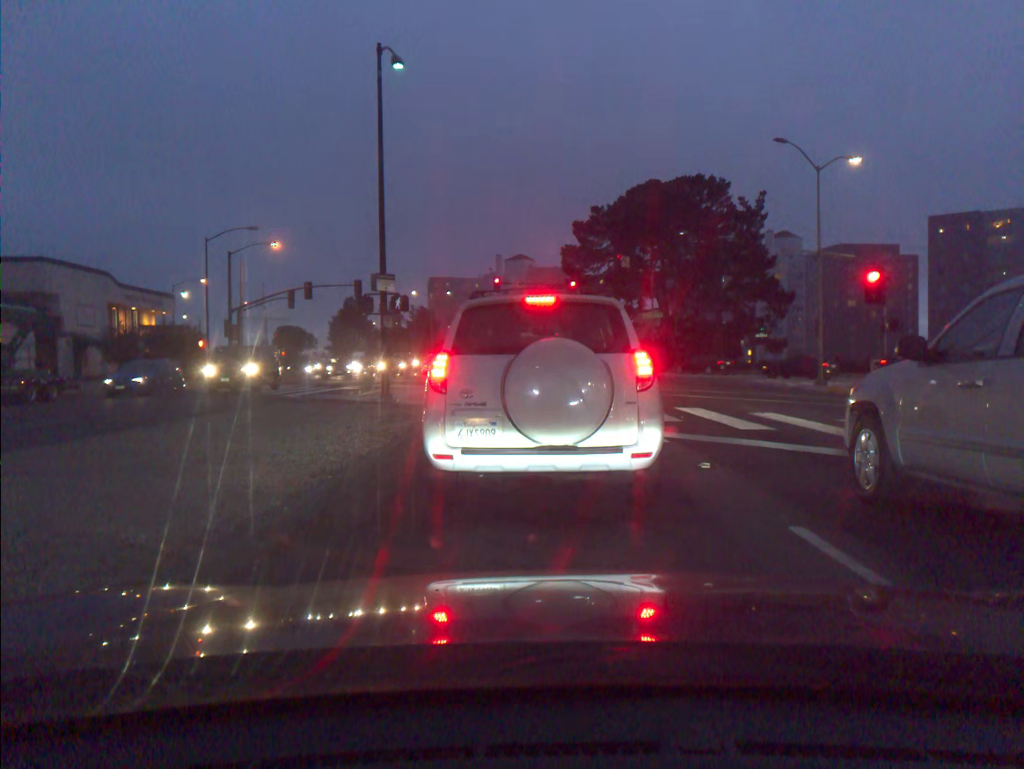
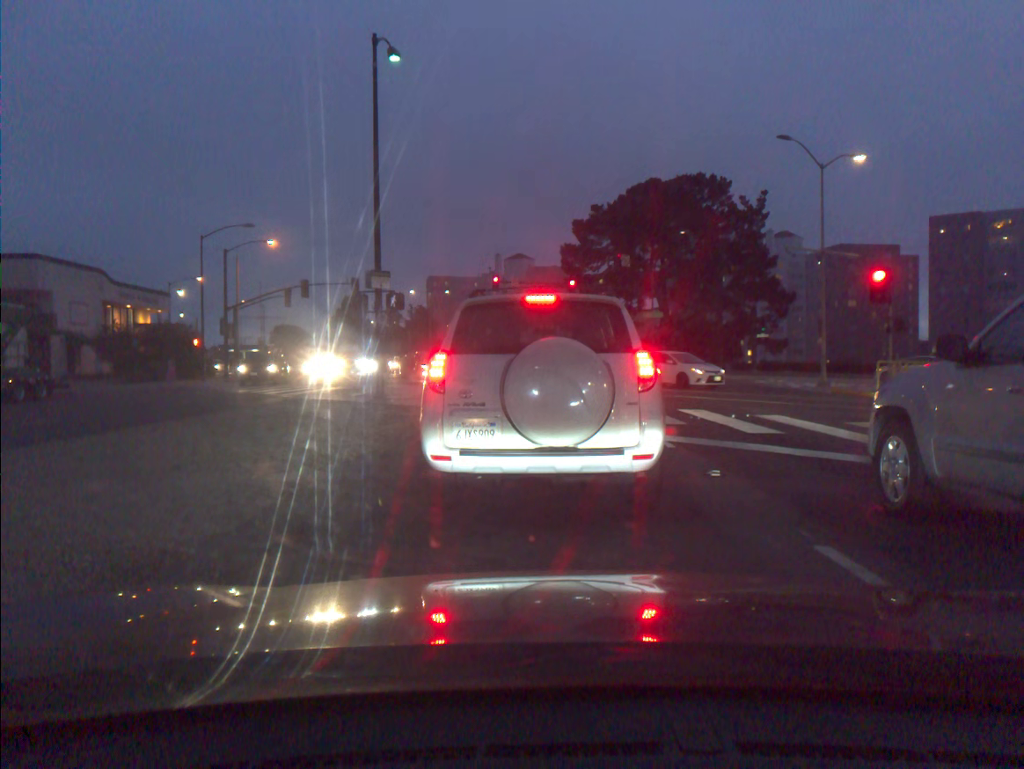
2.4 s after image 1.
(0.0, +0.5) m; 0°
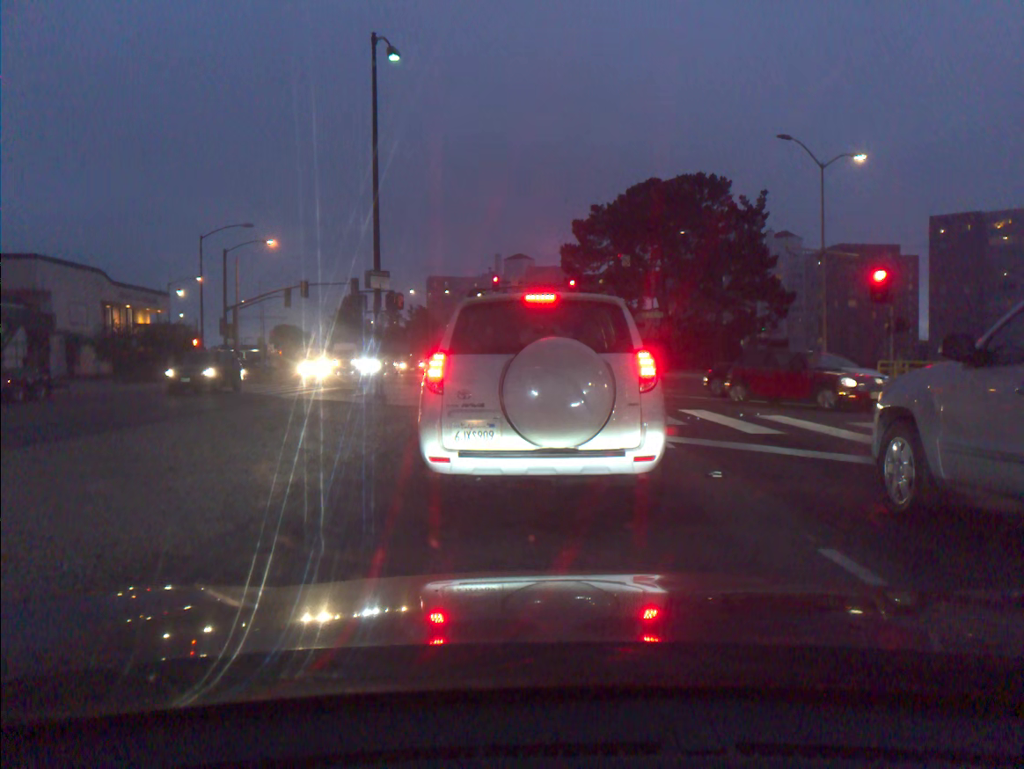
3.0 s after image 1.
(0.0, +0.1) m; 0°
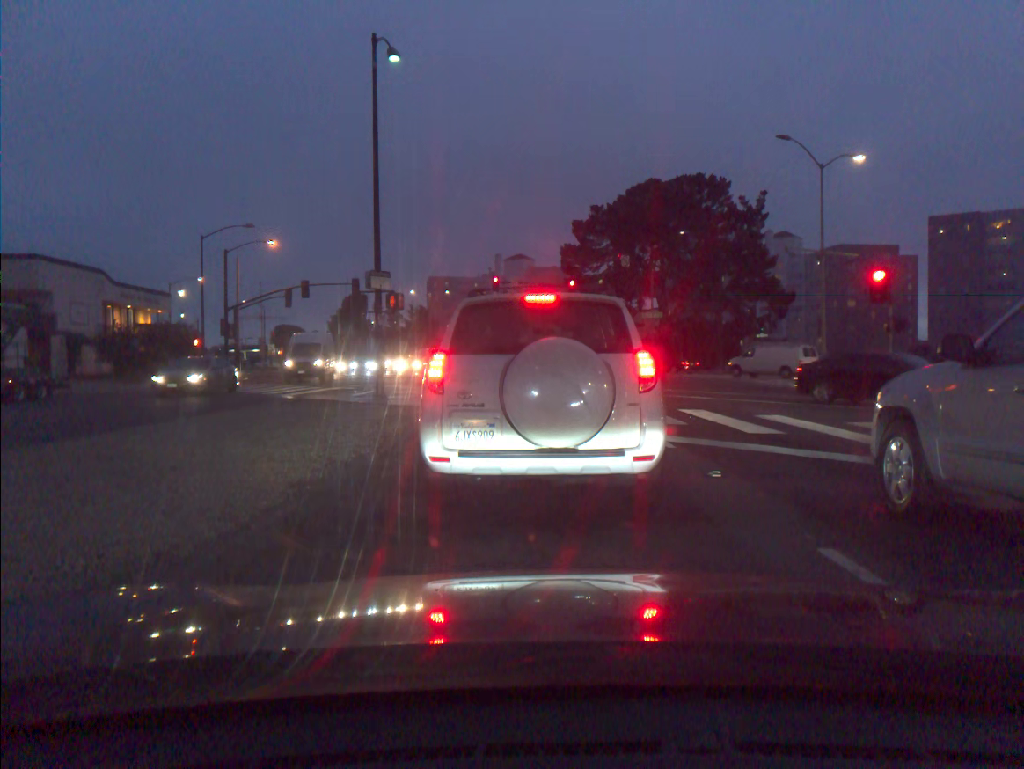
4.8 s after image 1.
(0.0, 0.0) m; 0°
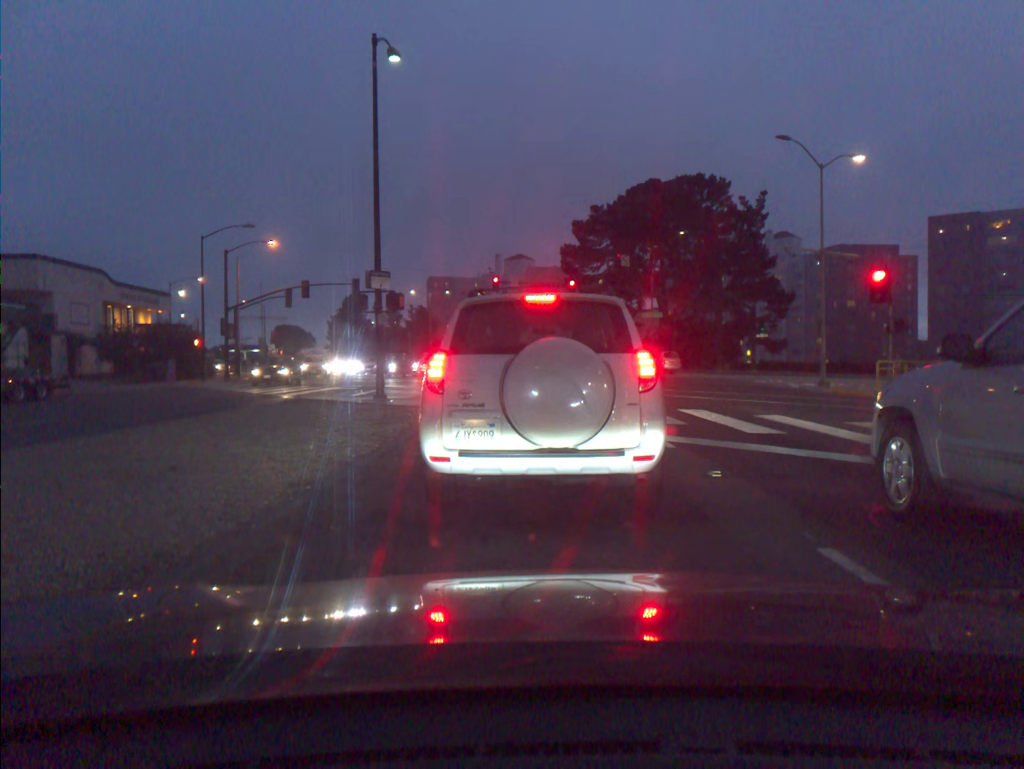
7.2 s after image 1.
(0.0, 0.0) m; 0°
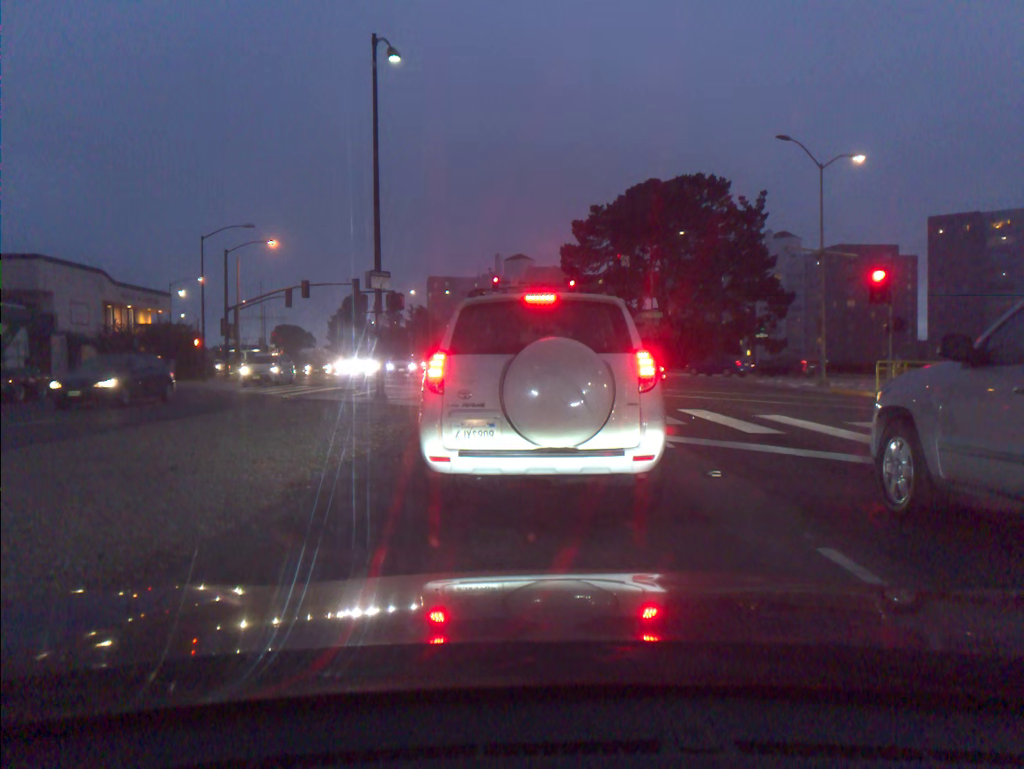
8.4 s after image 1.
(0.0, 0.0) m; 0°
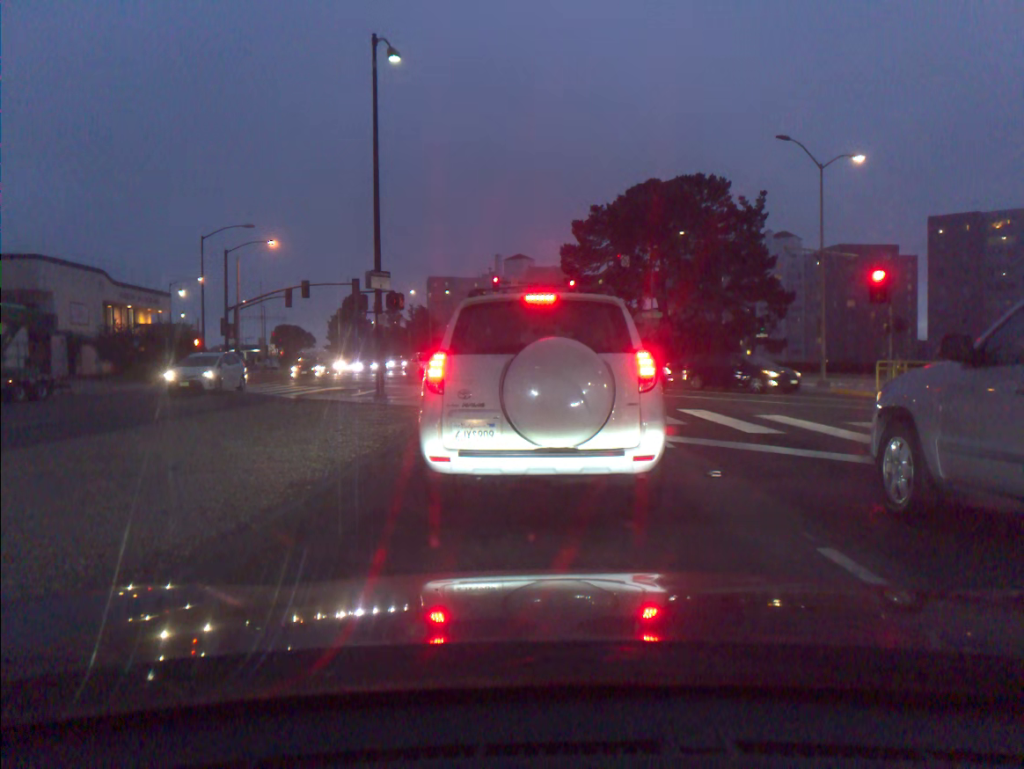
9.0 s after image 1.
(0.0, 0.0) m; 0°
